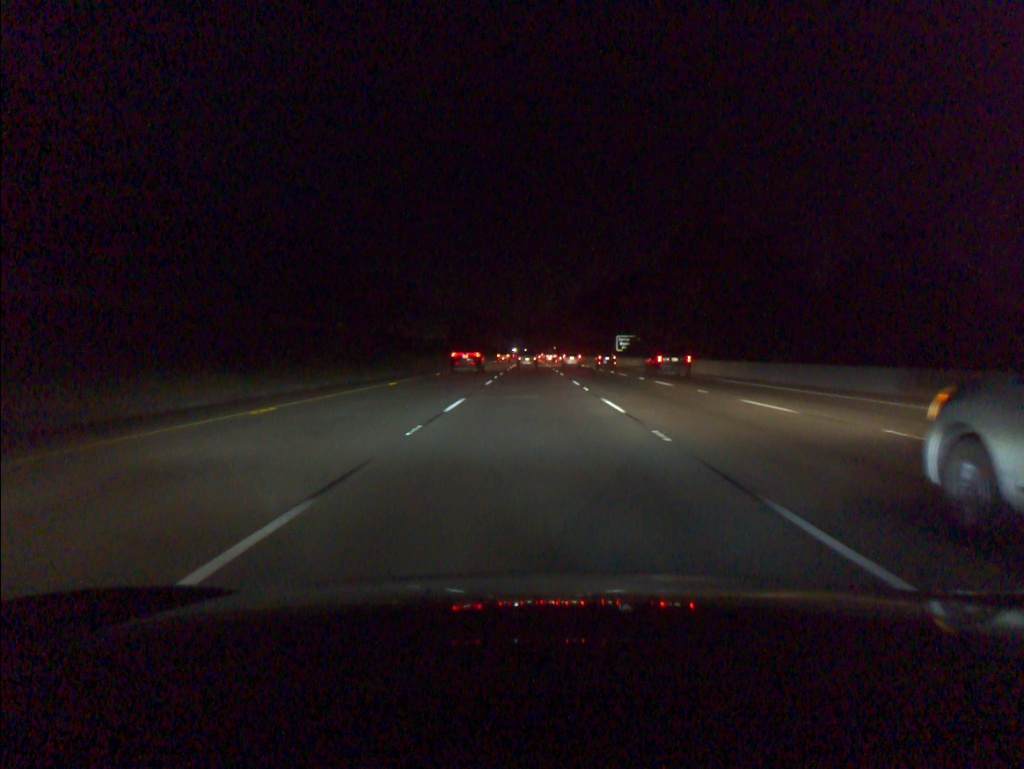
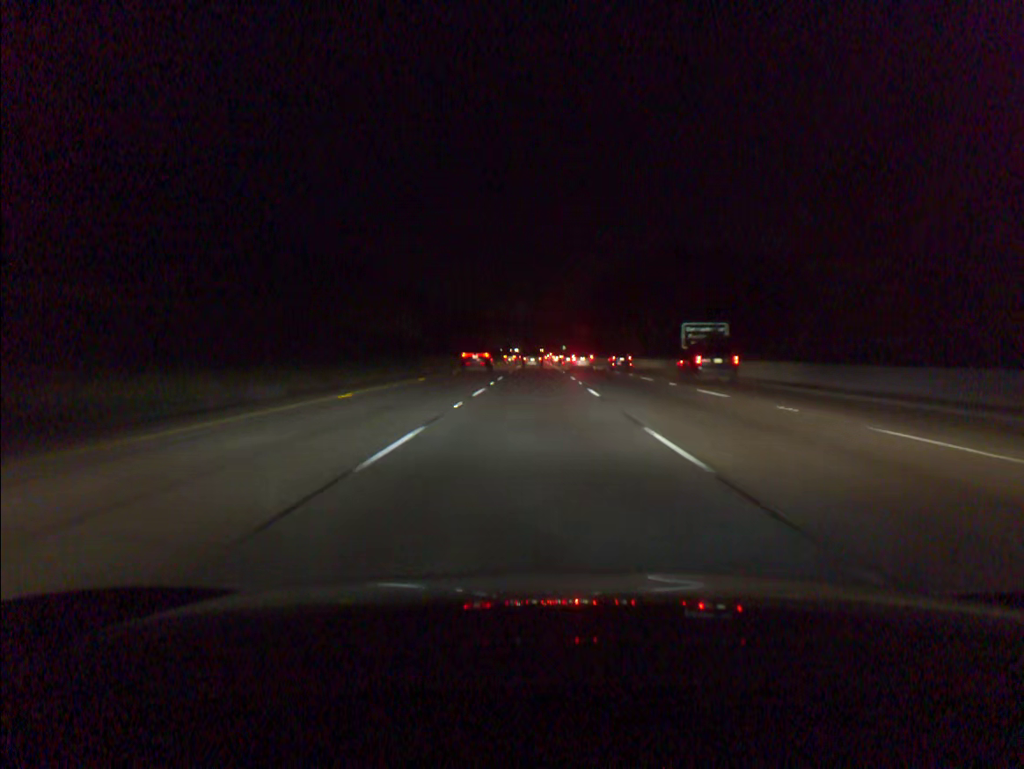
(-0.2, +51.8) m; 0°
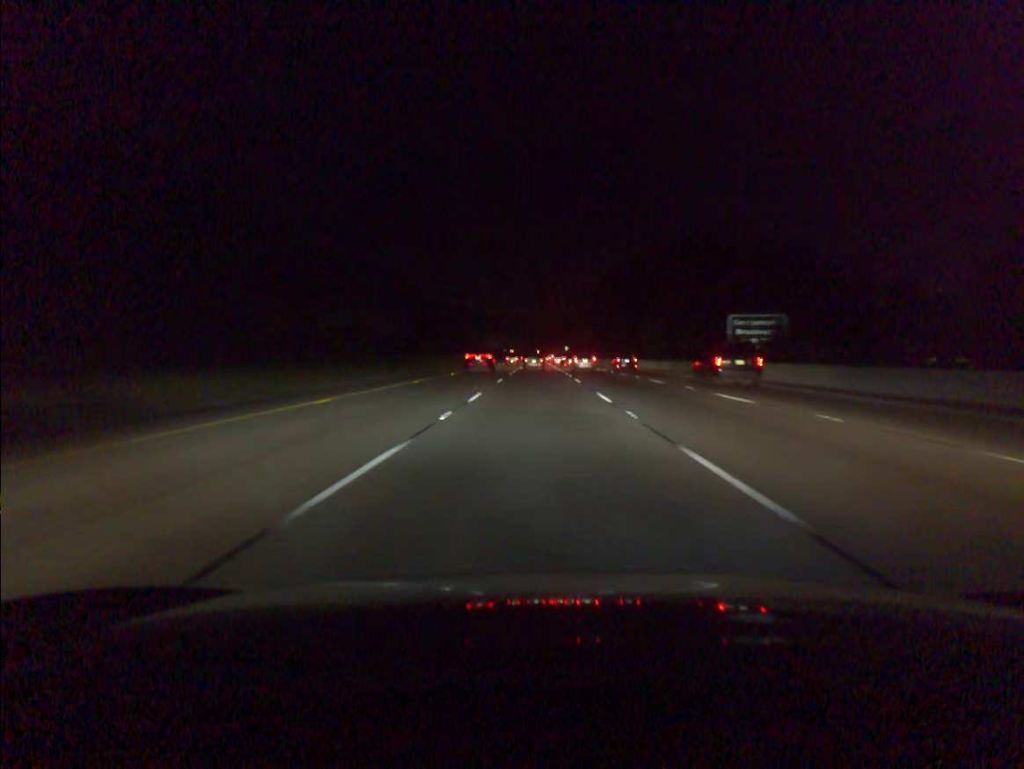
(0.0, +17.2) m; 0°
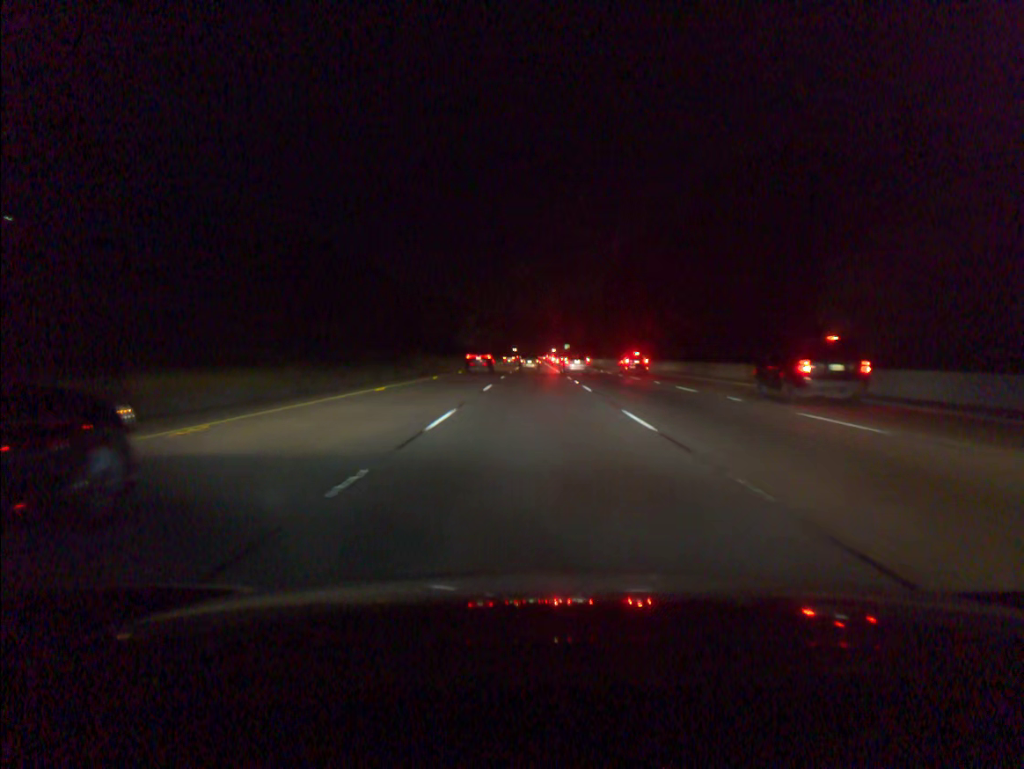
(+0.1, +51.5) m; 0°
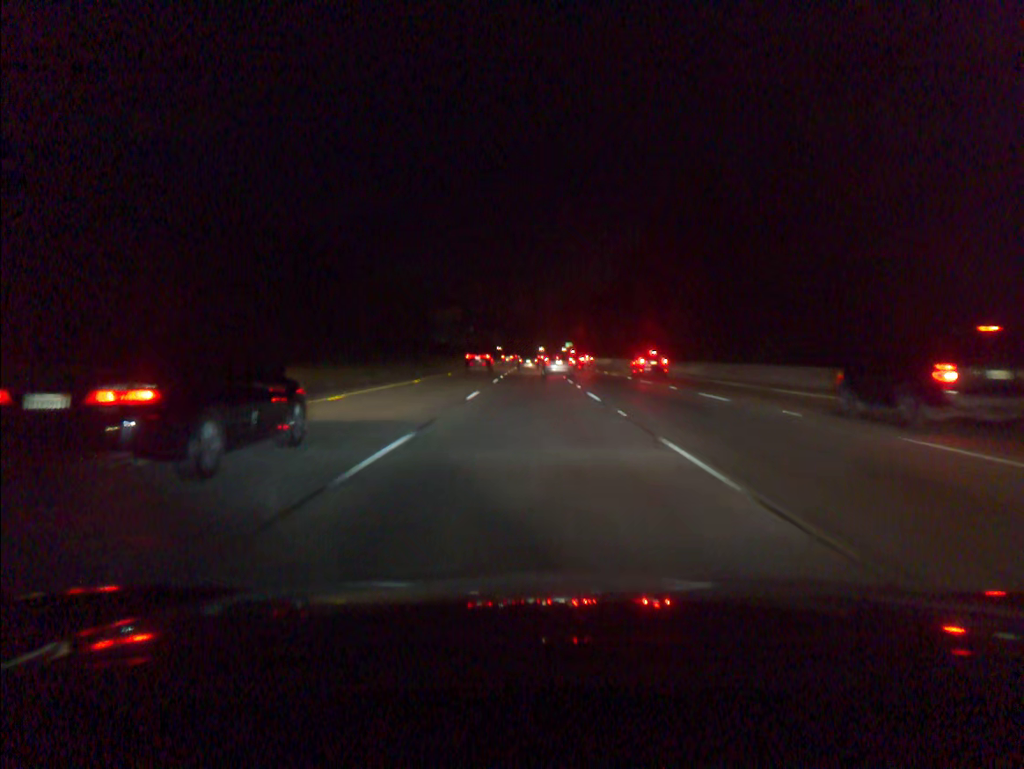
(+0.1, +34.4) m; 0°
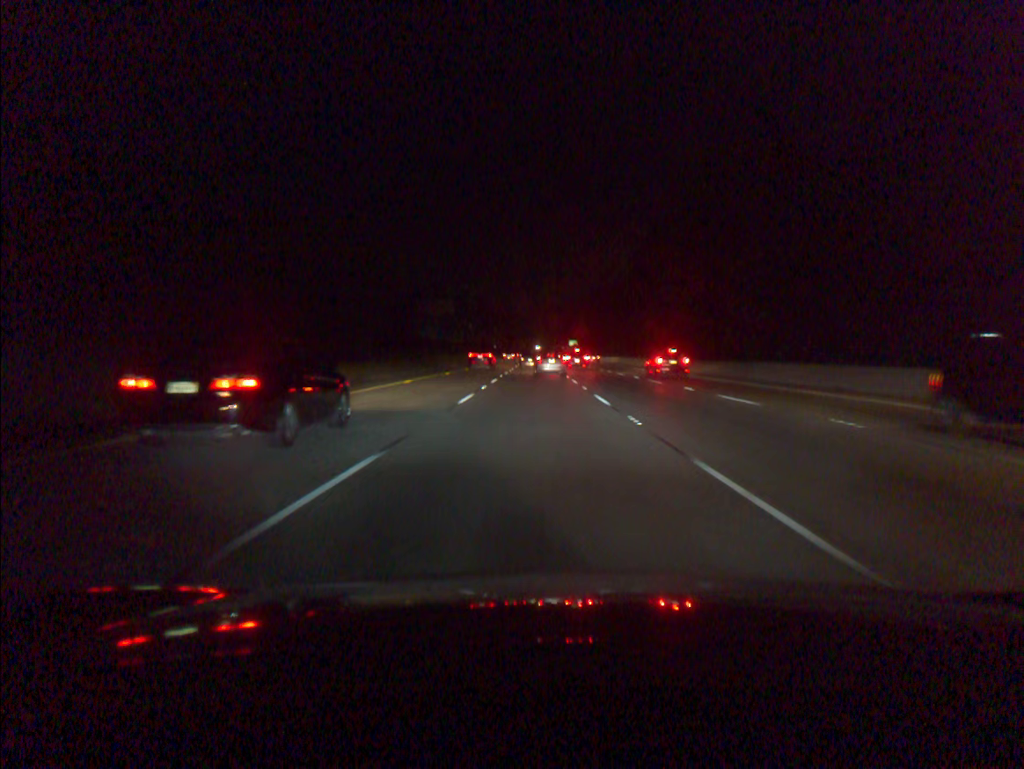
(0.0, +17.2) m; 0°
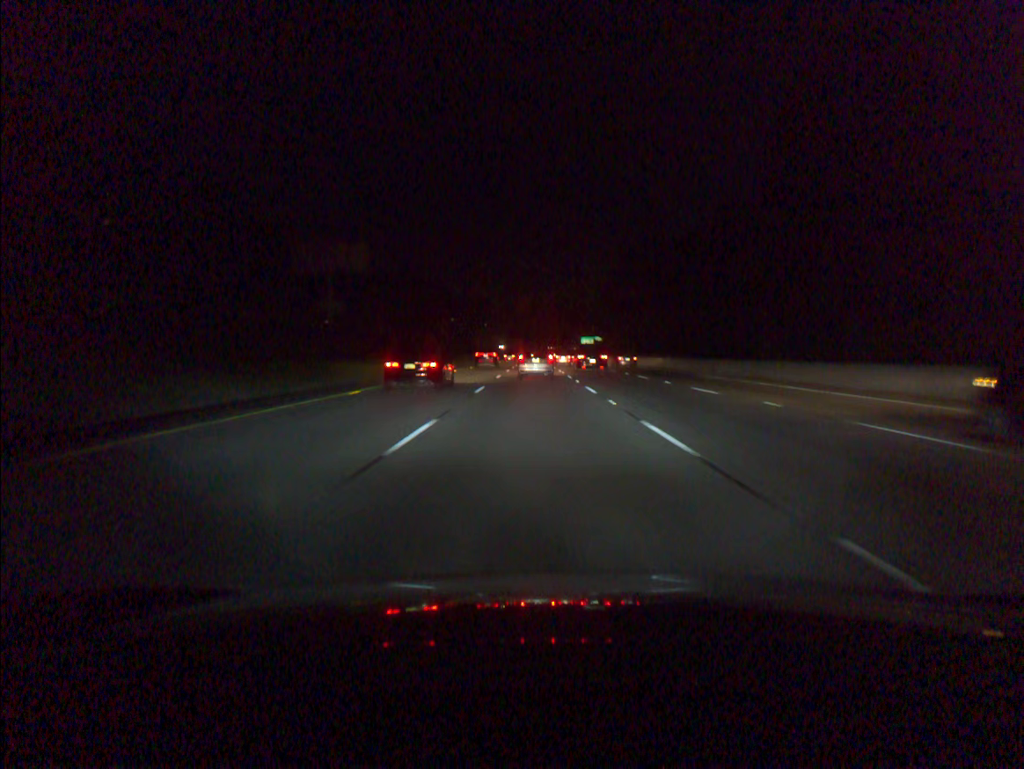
(-0.2, +82.9) m; 0°
